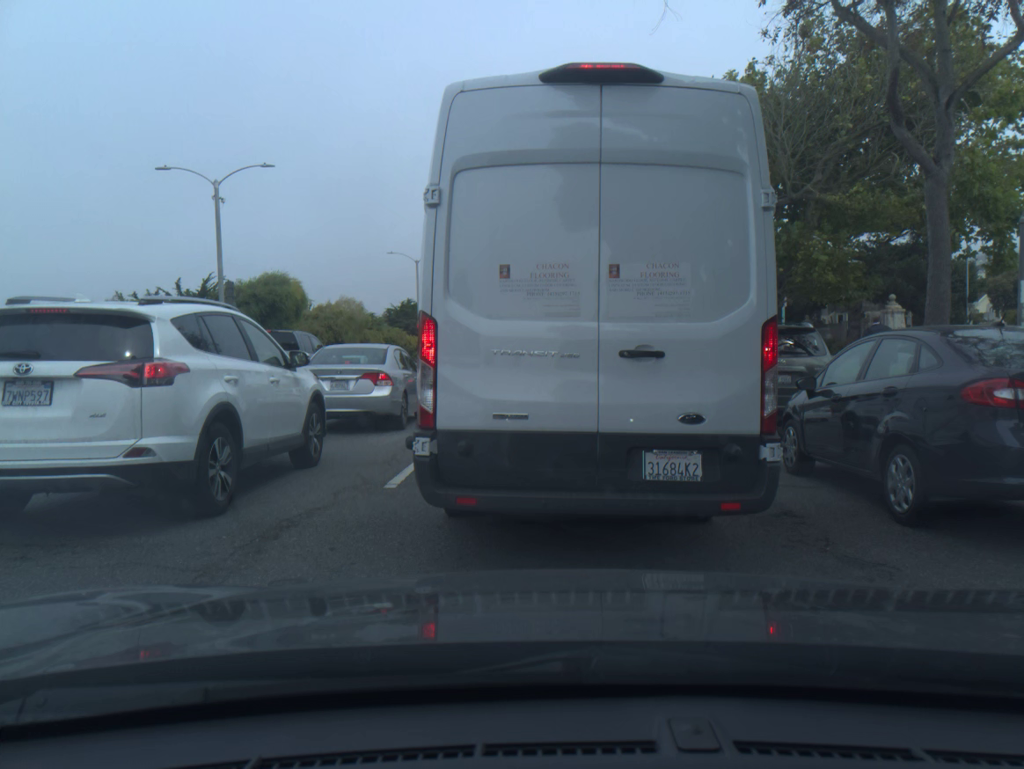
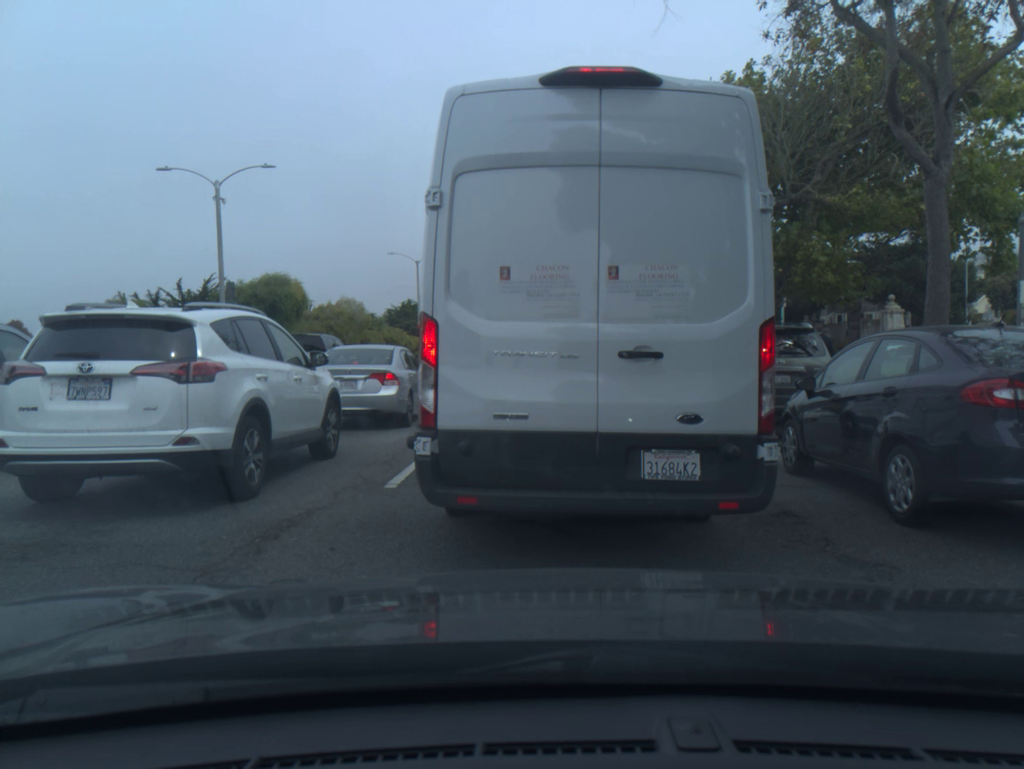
(0.0, -0.1) m; 0°
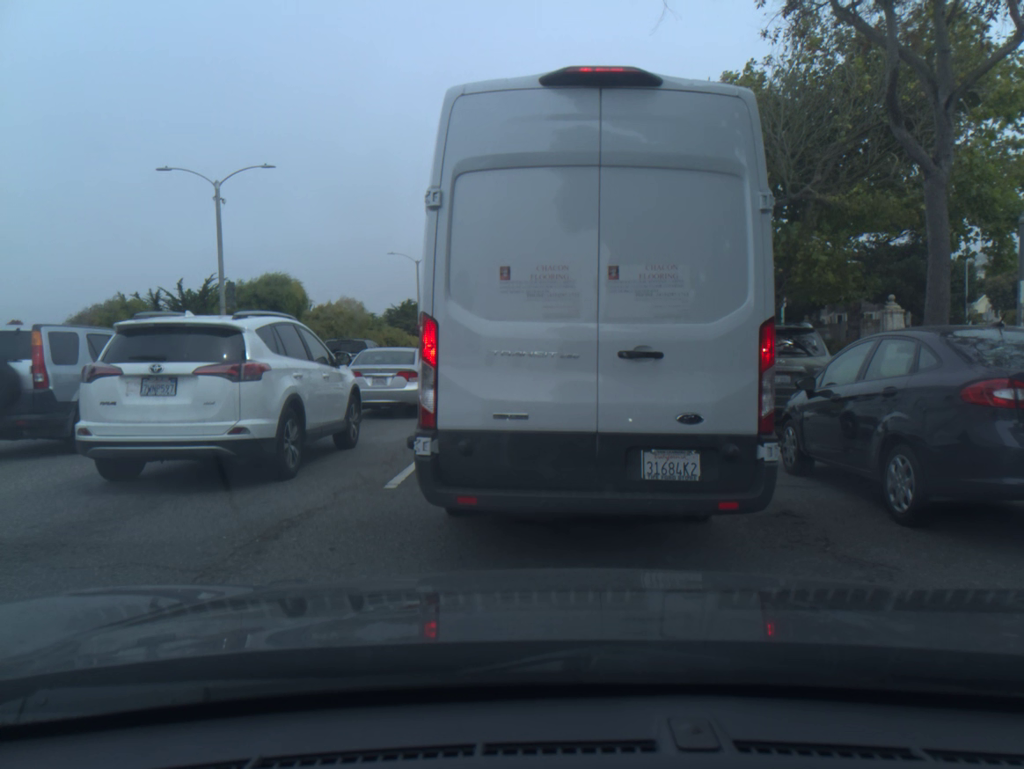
(0.0, 0.0) m; 0°
